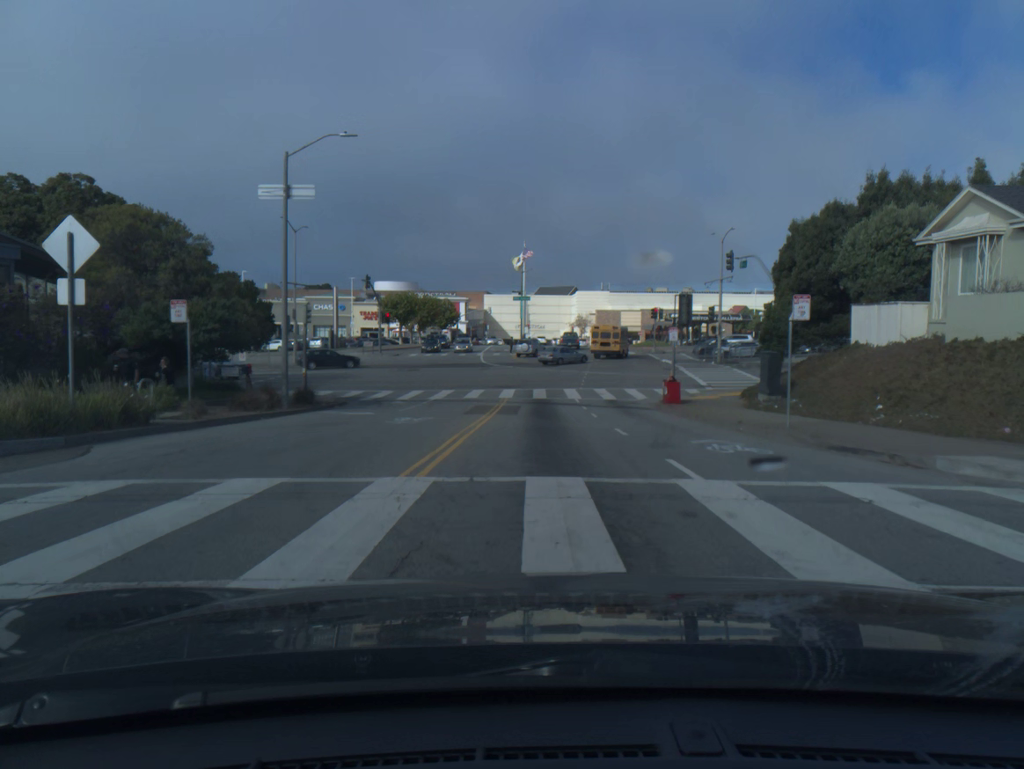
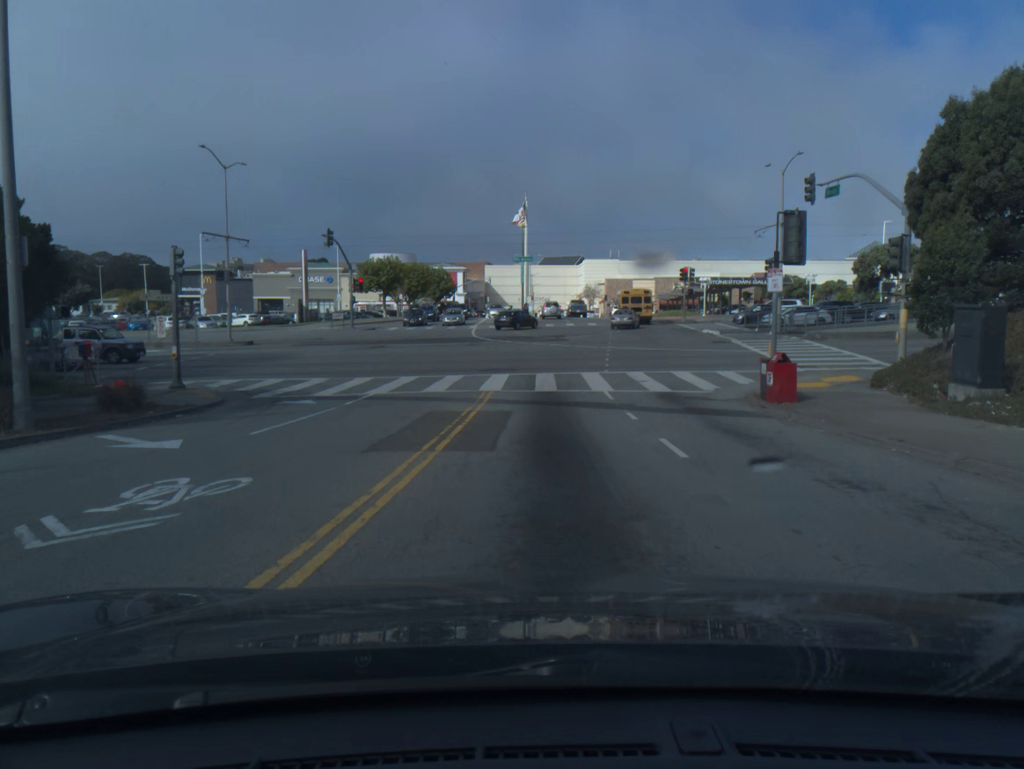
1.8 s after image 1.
(0.0, +13.5) m; 0°
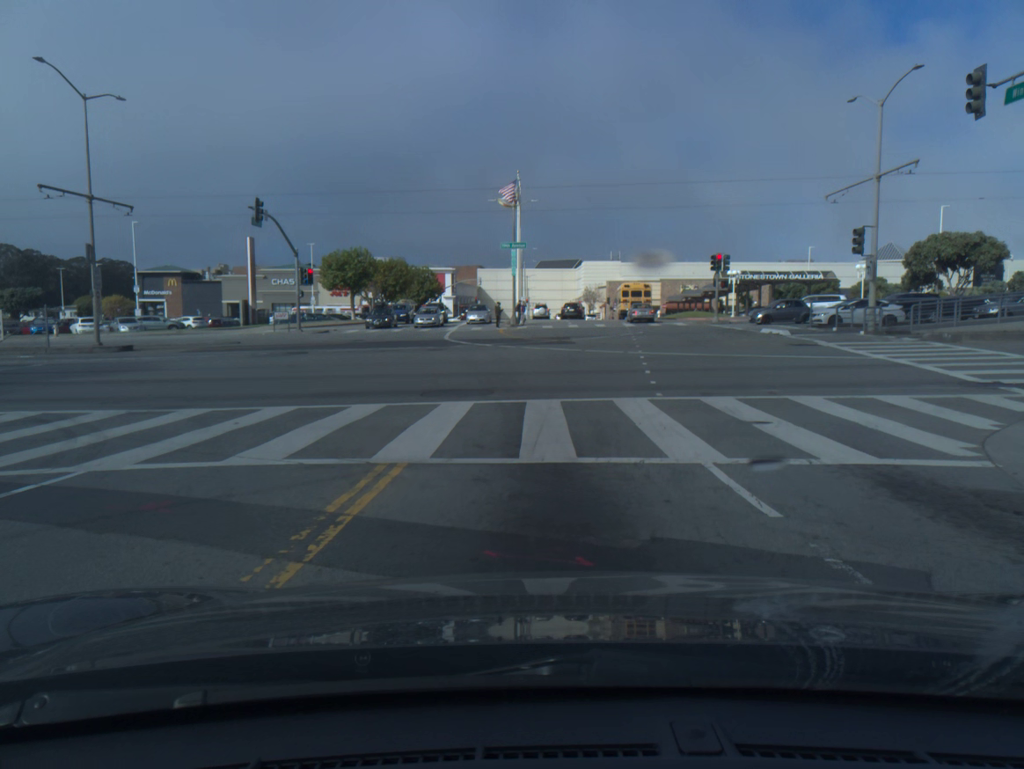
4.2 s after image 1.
(+0.1, +13.3) m; +1°
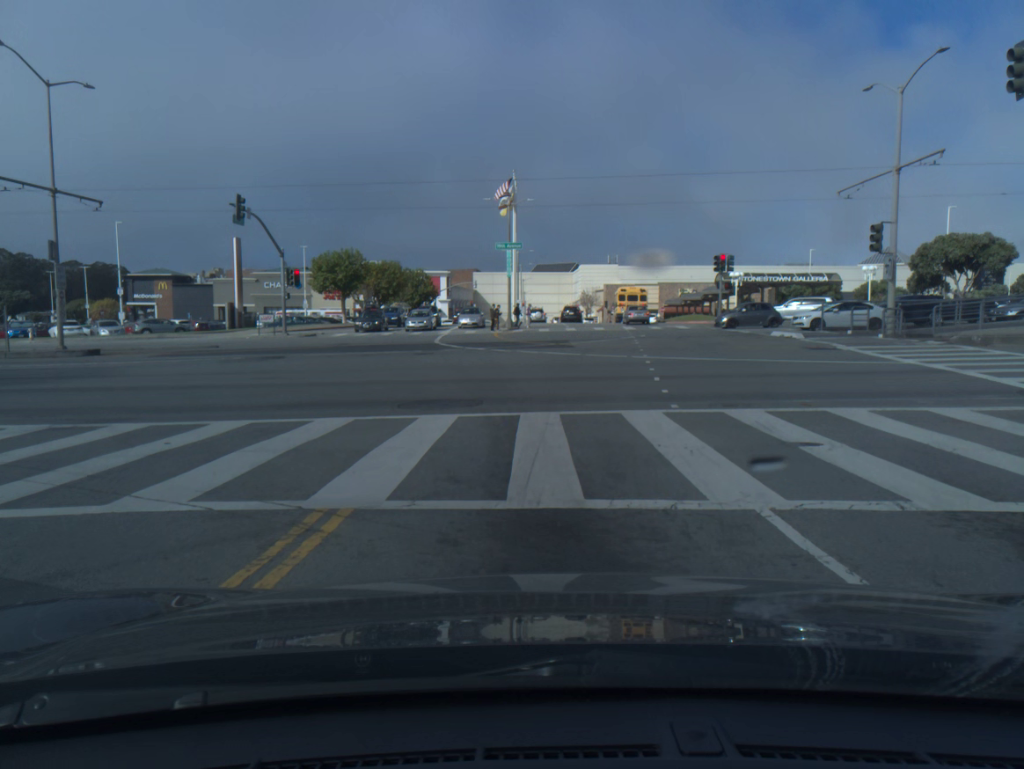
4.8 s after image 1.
(0.0, +2.1) m; +1°
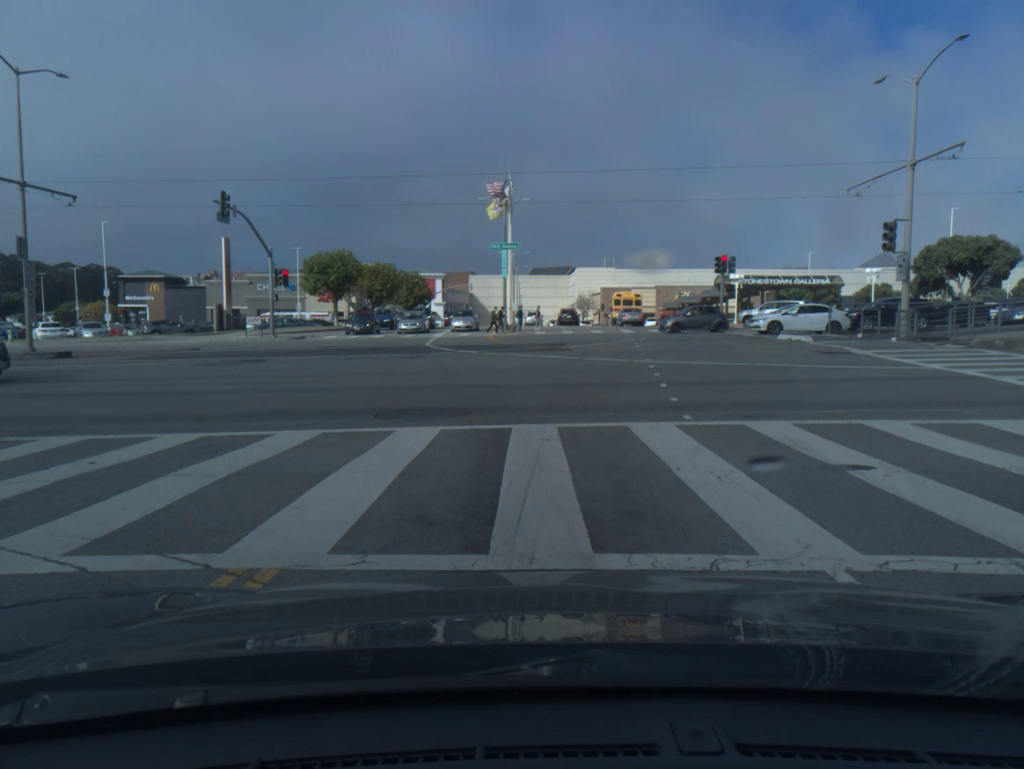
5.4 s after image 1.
(0.0, +1.6) m; 0°
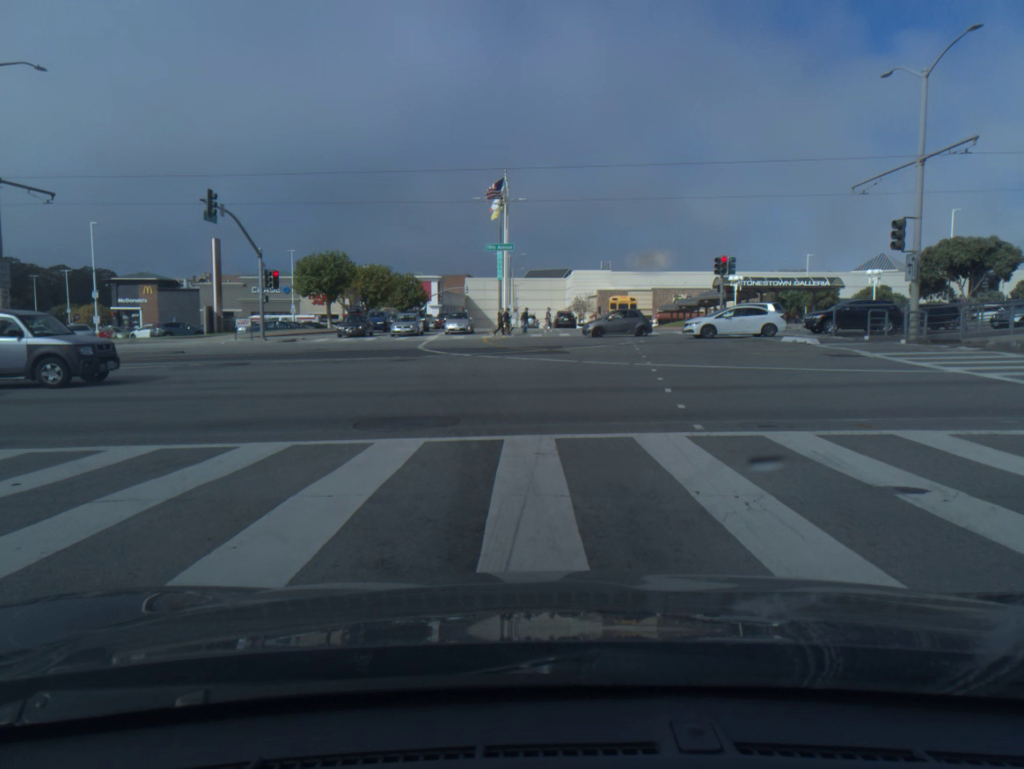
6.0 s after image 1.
(0.0, +1.1) m; 0°
